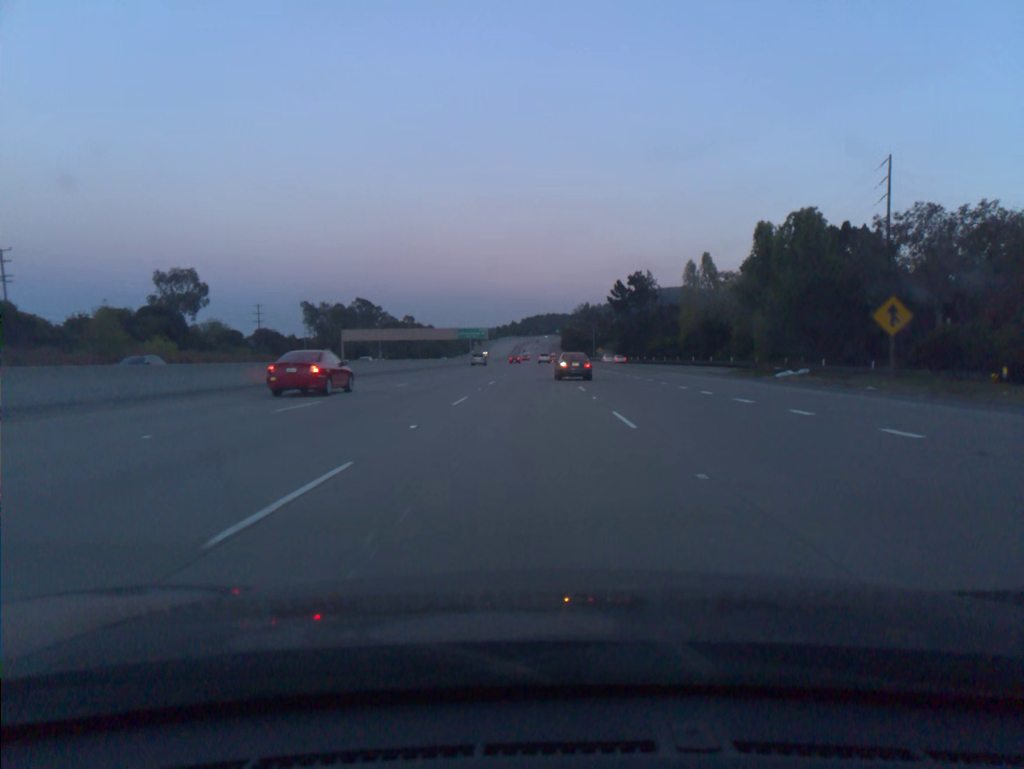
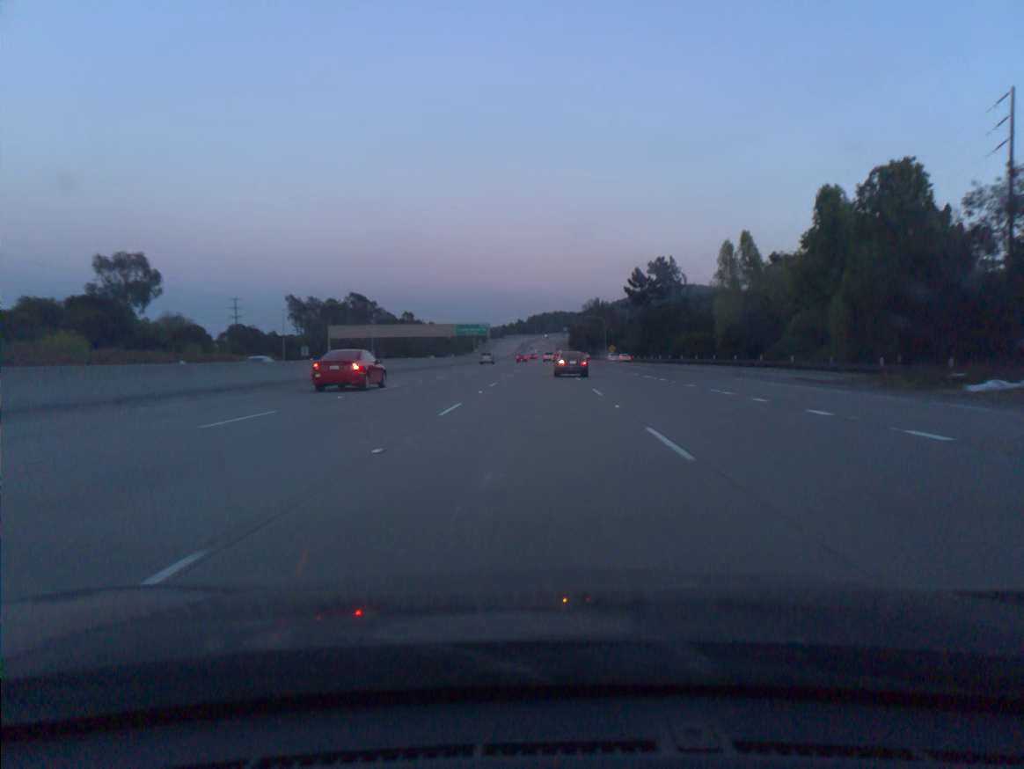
(-0.1, +18.3) m; -1°
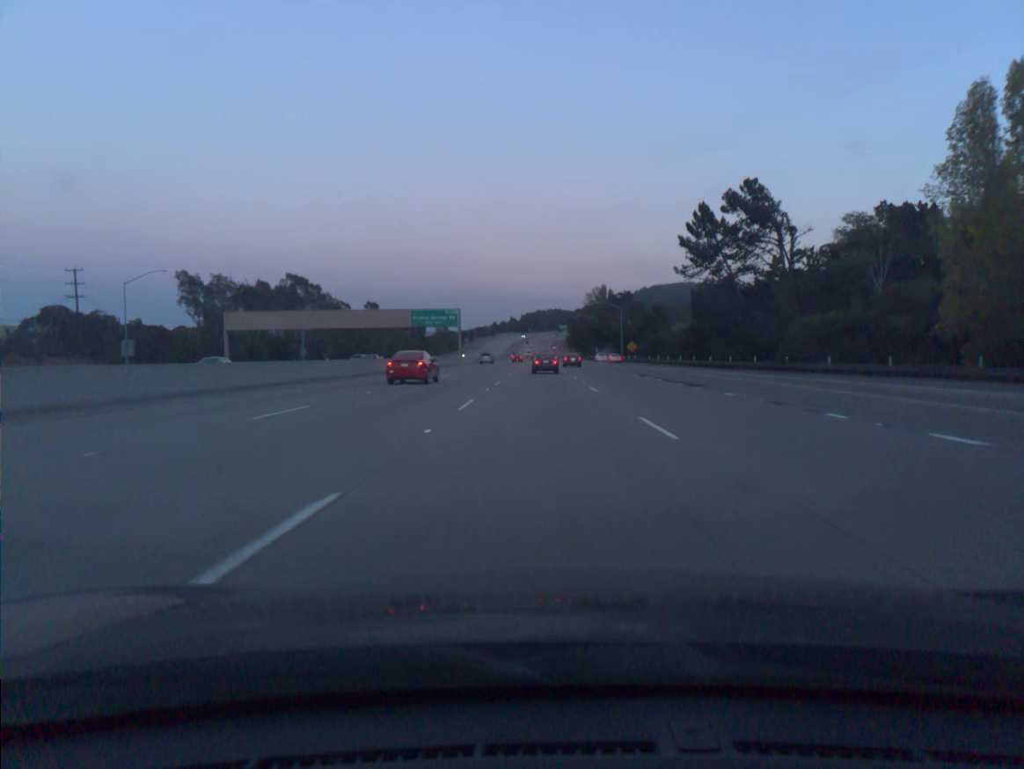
(0.0, +55.0) m; 0°
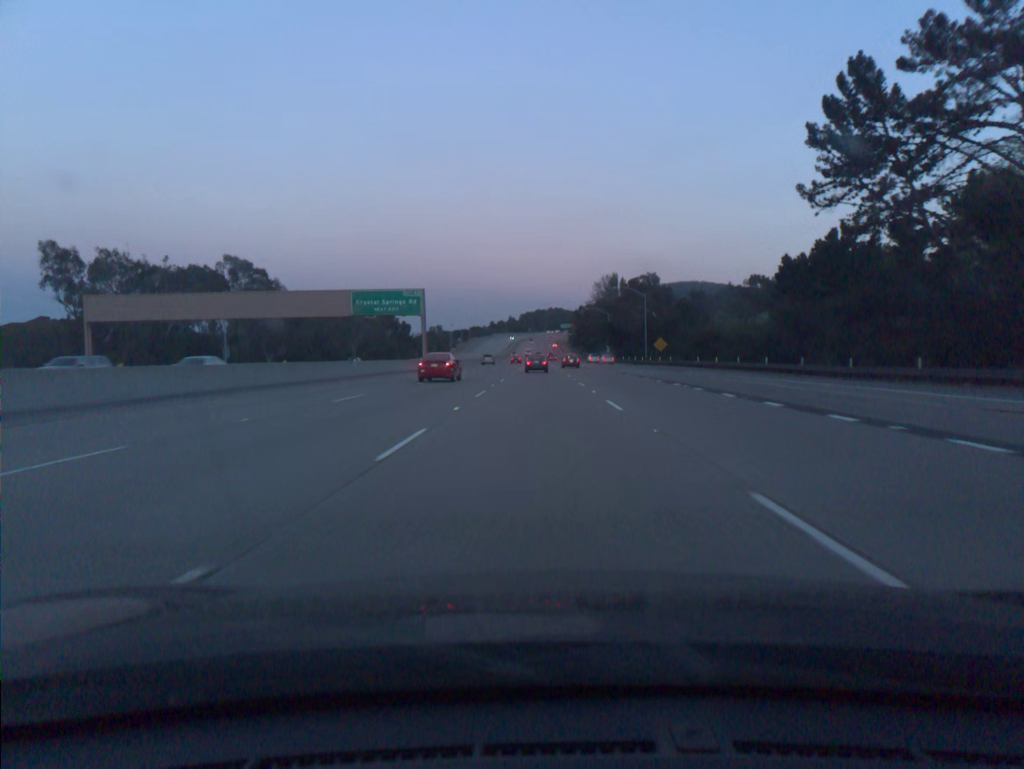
(+0.1, +36.6) m; 0°
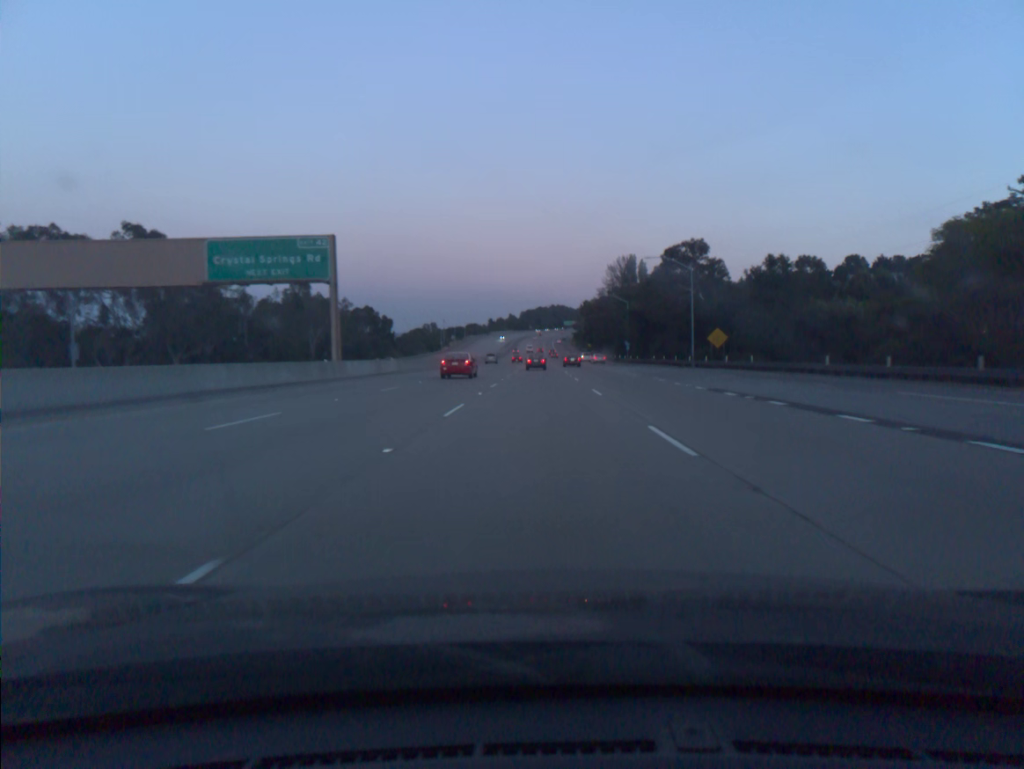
(0.0, +36.6) m; 0°
